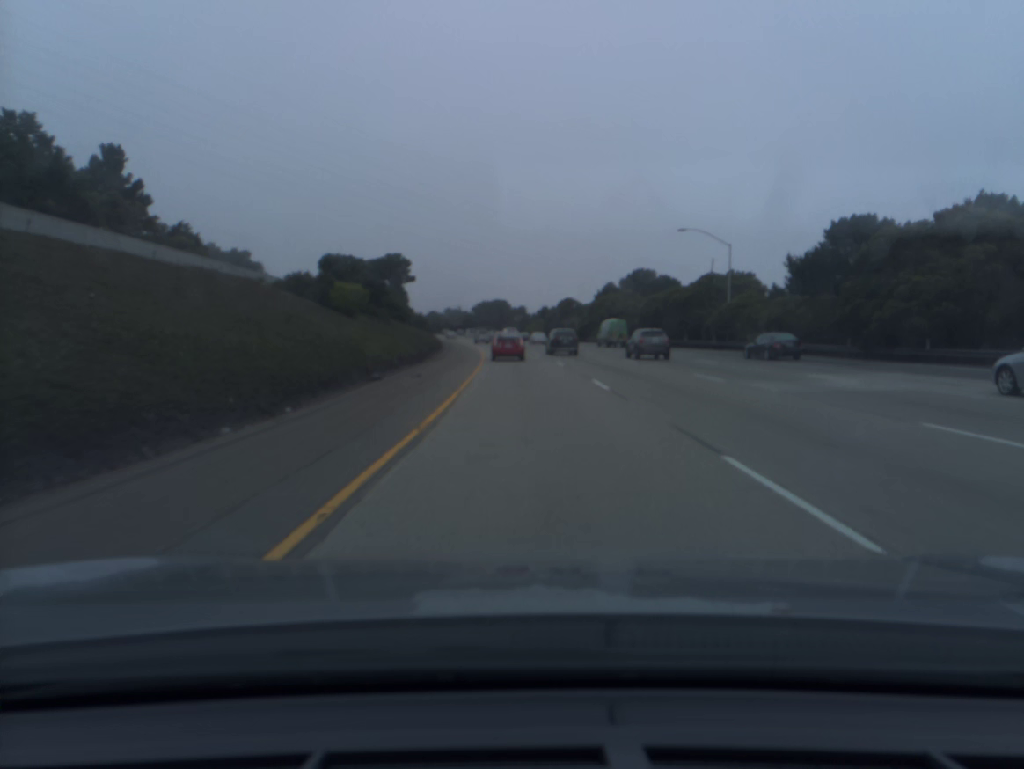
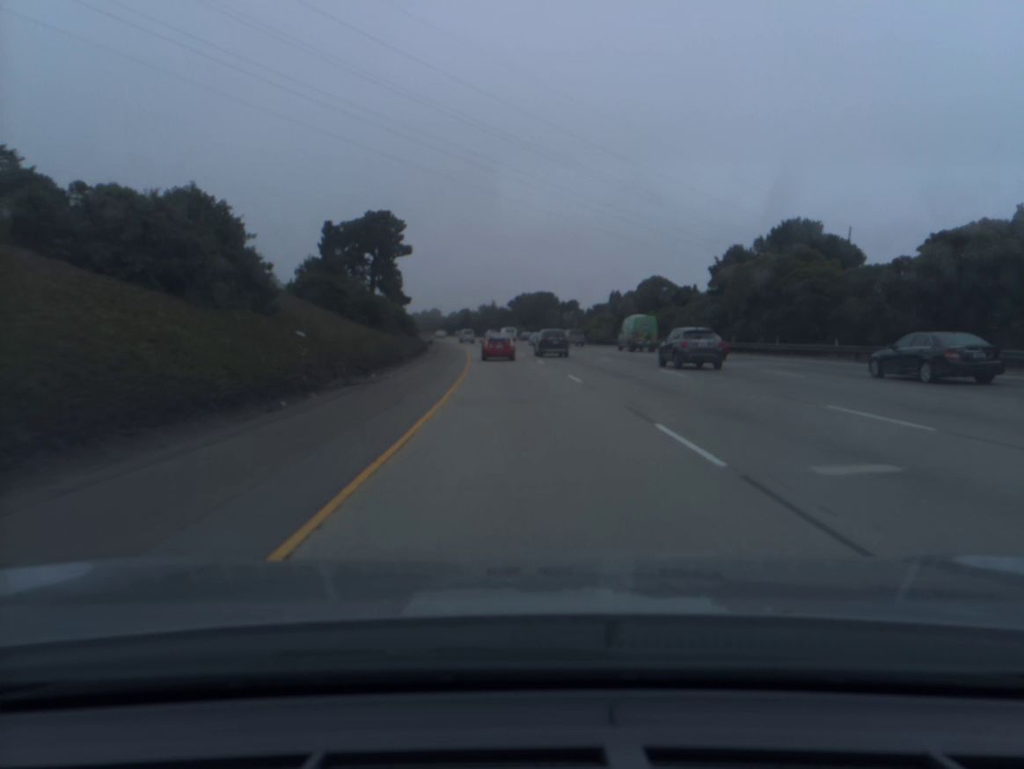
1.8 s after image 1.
(-1.4, +55.0) m; -3°
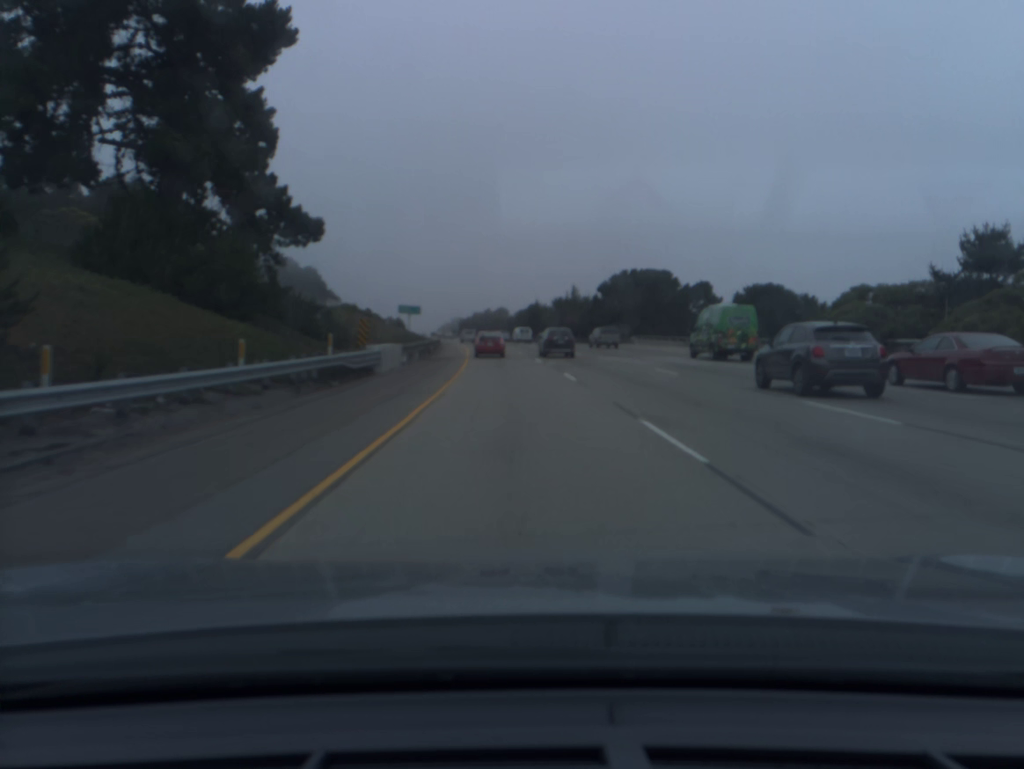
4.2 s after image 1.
(-3.7, +72.1) m; -5°
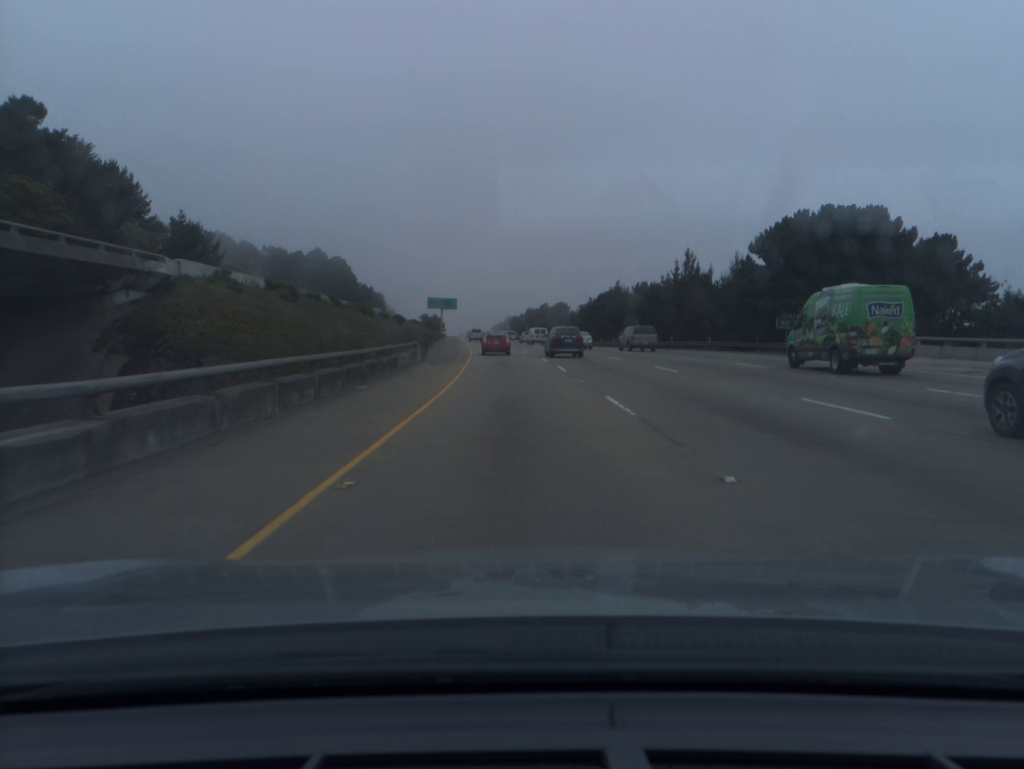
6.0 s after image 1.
(-2.1, +53.6) m; -4°
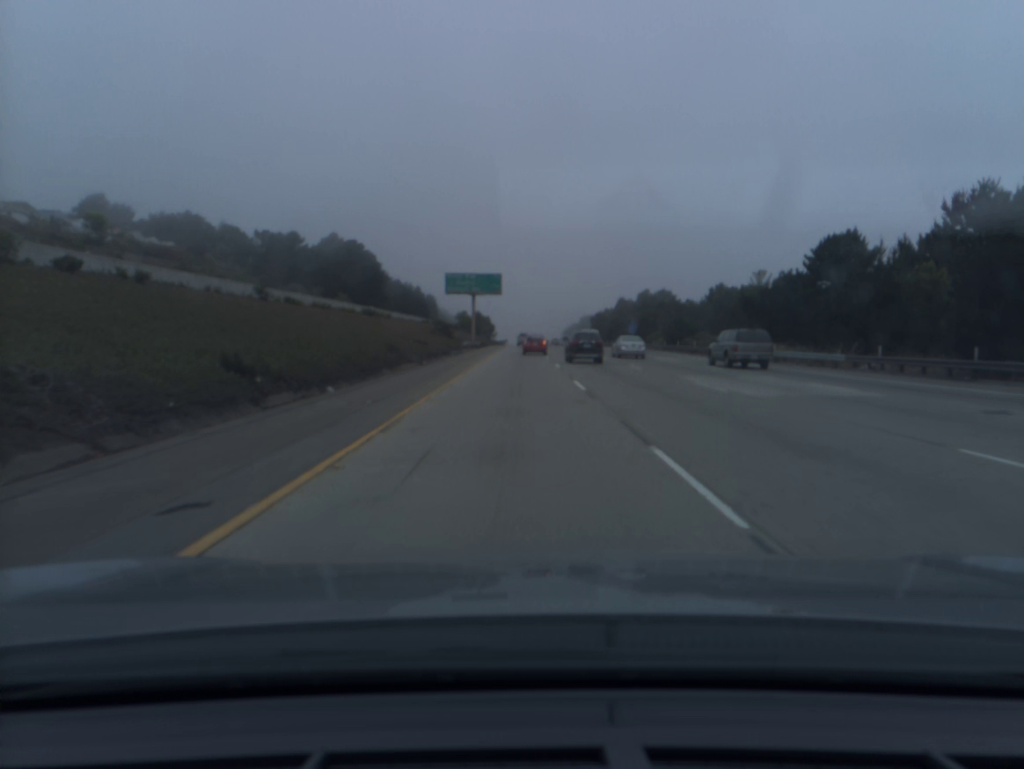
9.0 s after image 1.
(-4.7, +88.9) m; -5°
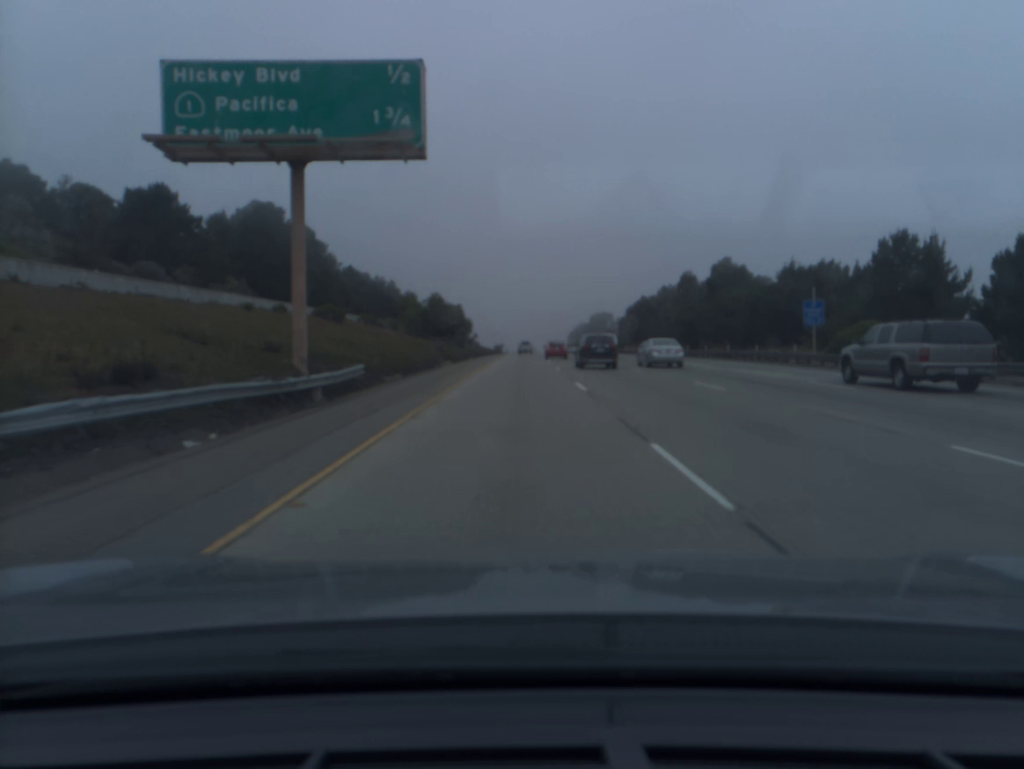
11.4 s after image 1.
(-0.4, +72.4) m; 0°
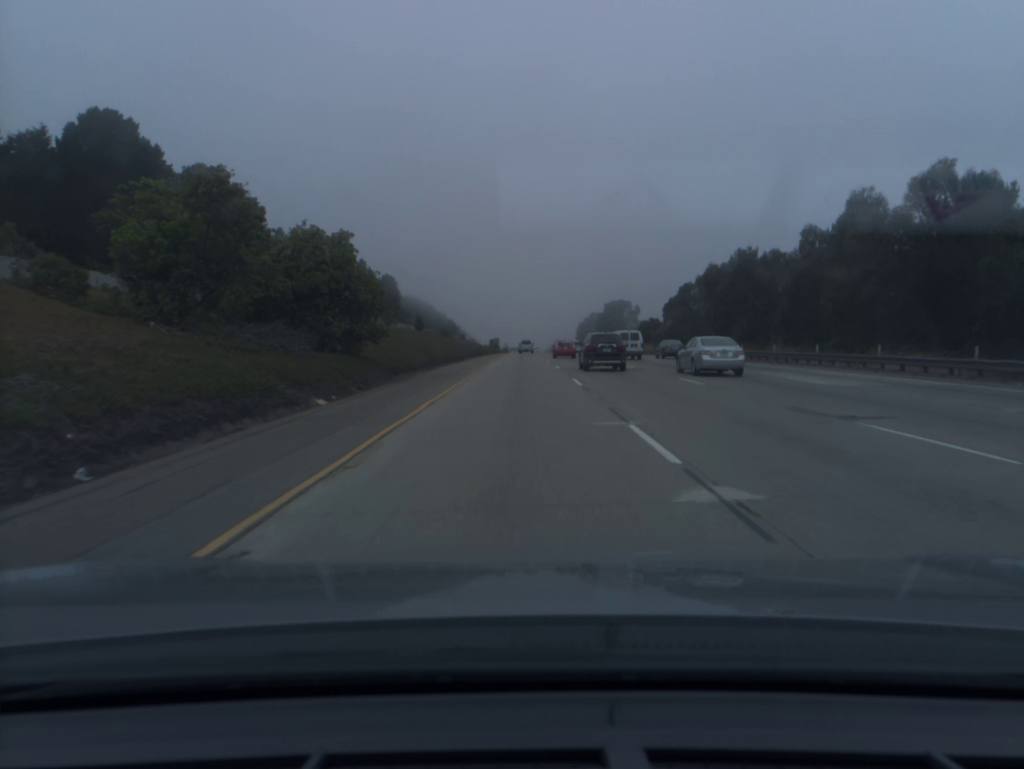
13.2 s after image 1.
(0.0, +56.1) m; 0°
